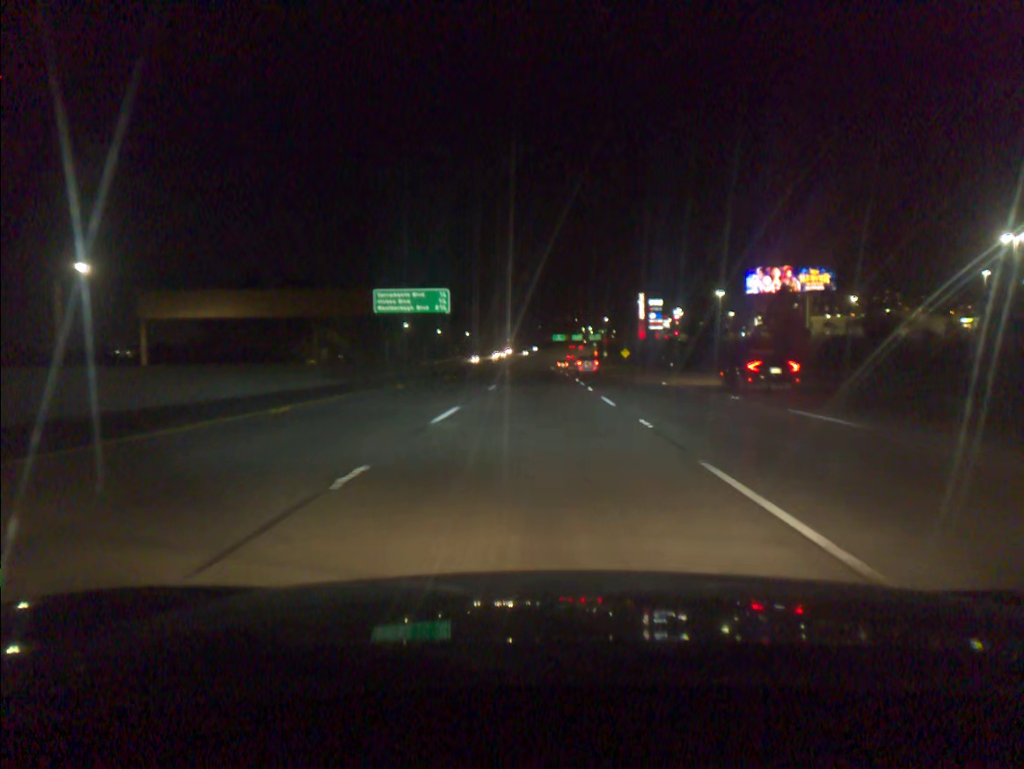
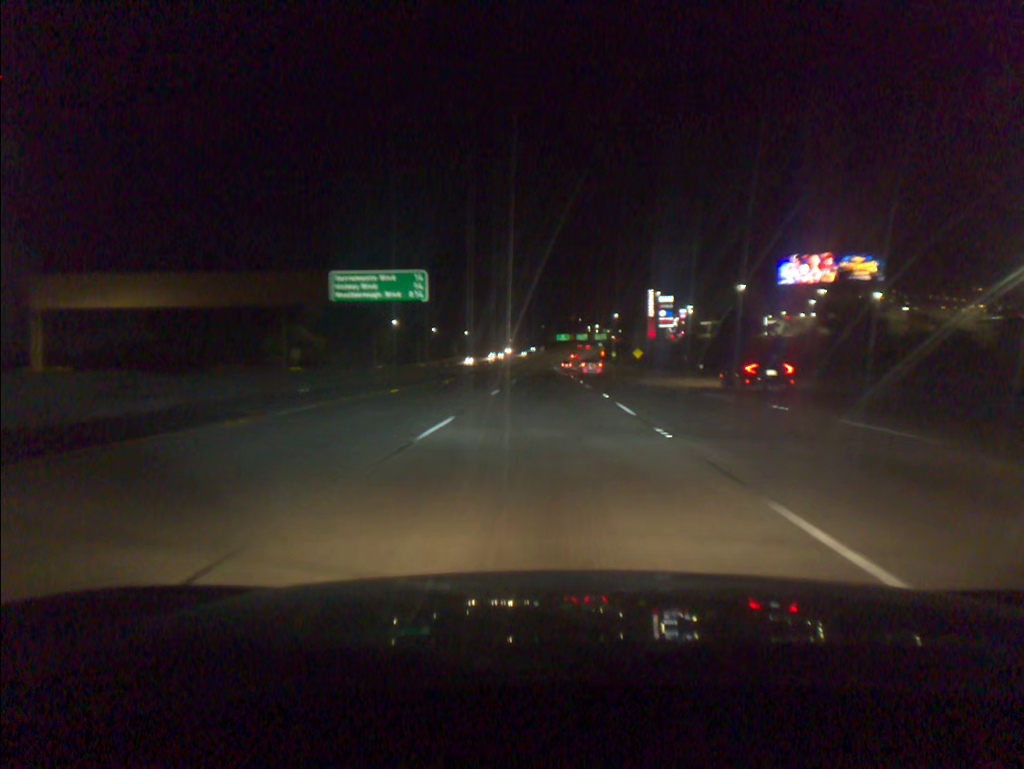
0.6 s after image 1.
(0.0, +17.0) m; 0°
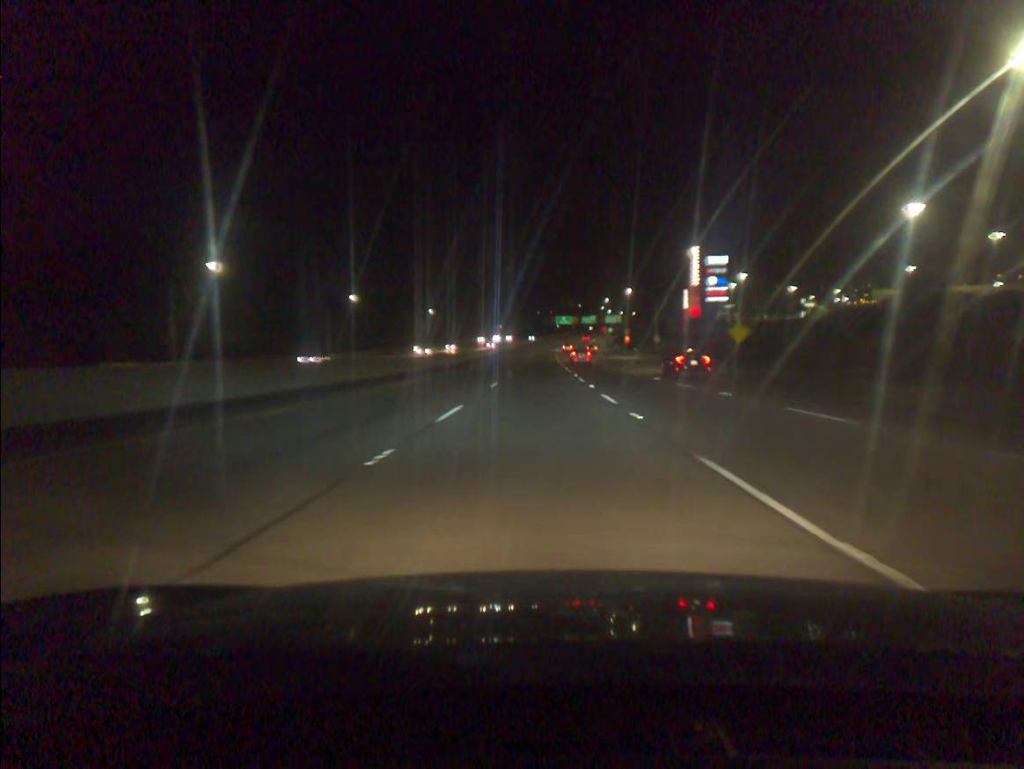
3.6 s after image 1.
(+0.6, +85.1) m; 0°
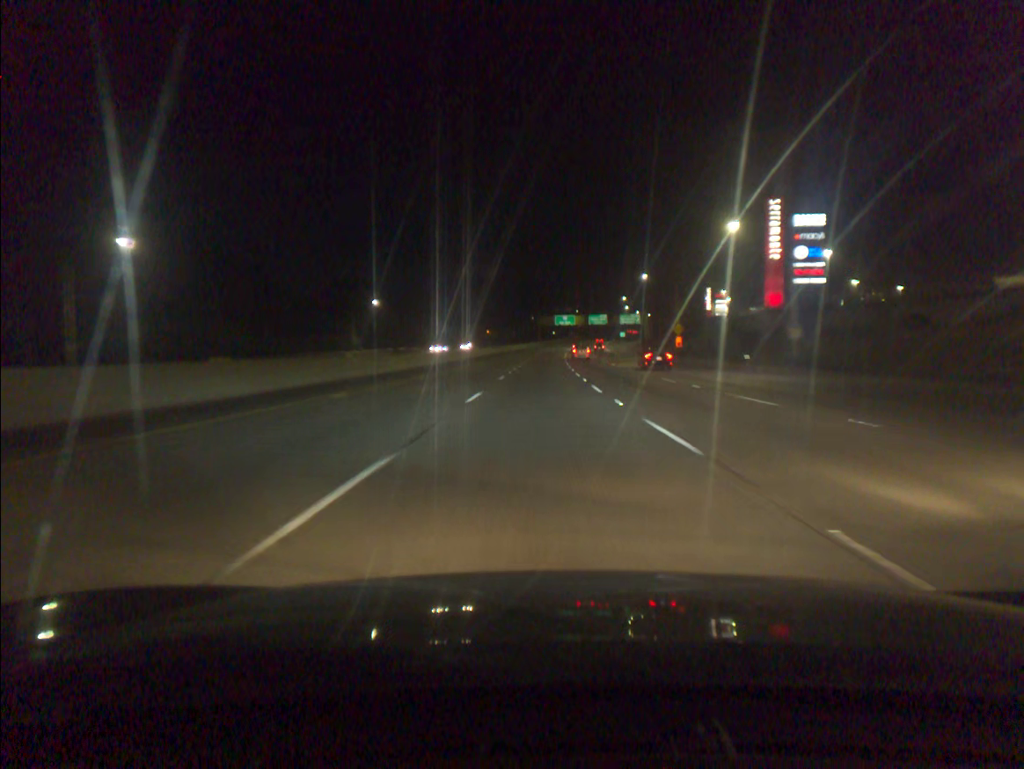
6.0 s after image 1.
(-0.1, +68.2) m; 0°
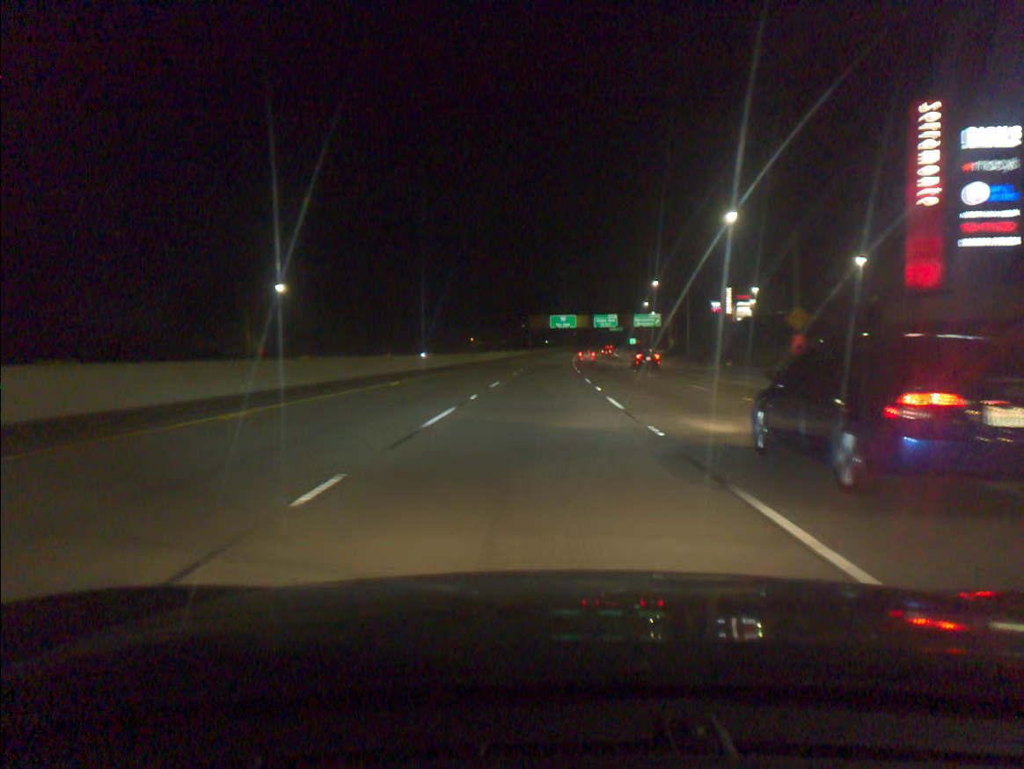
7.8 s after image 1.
(+0.3, +50.8) m; +1°
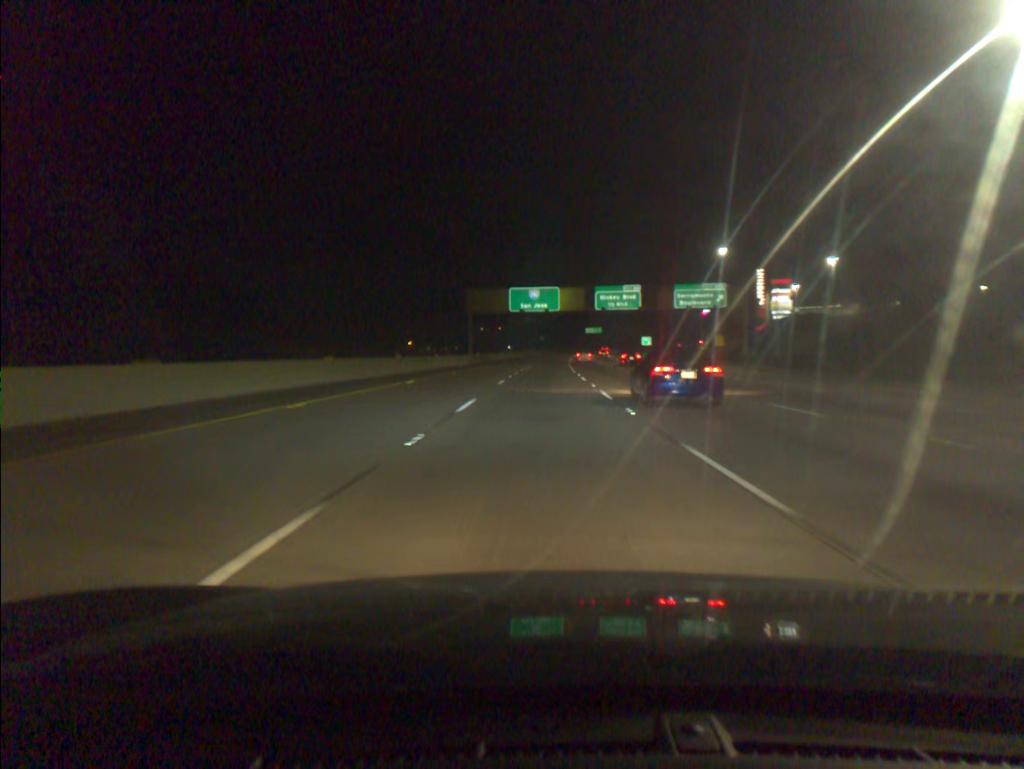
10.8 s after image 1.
(+1.5, +84.1) m; +3°
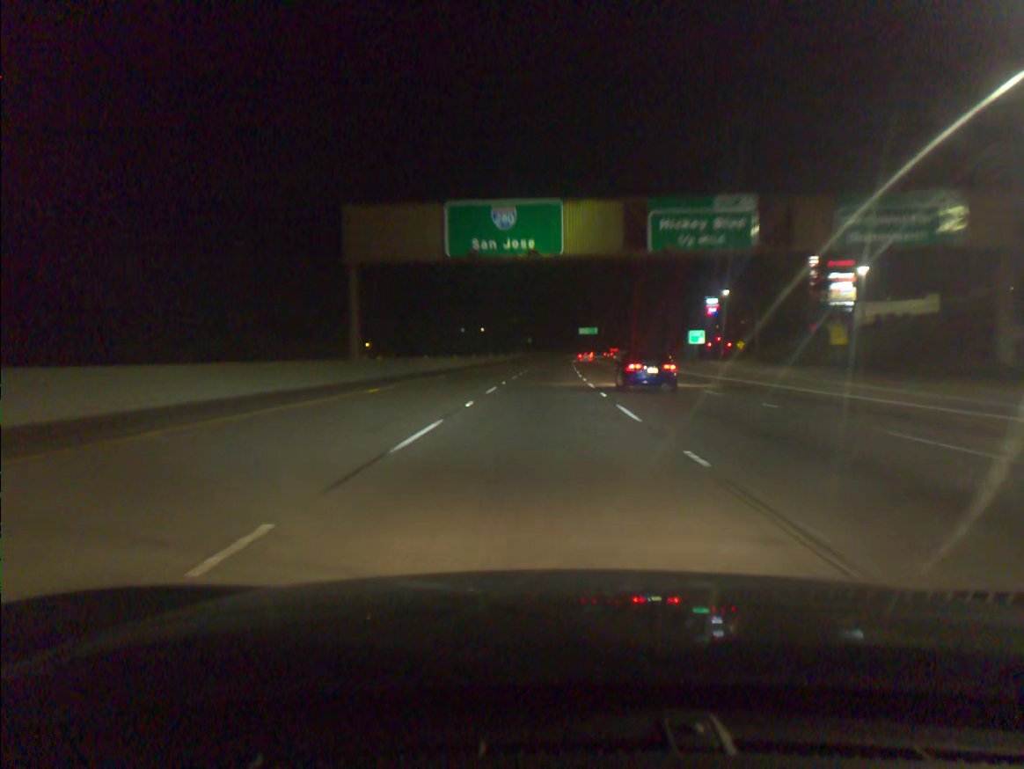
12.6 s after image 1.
(+0.5, +50.4) m; +1°
